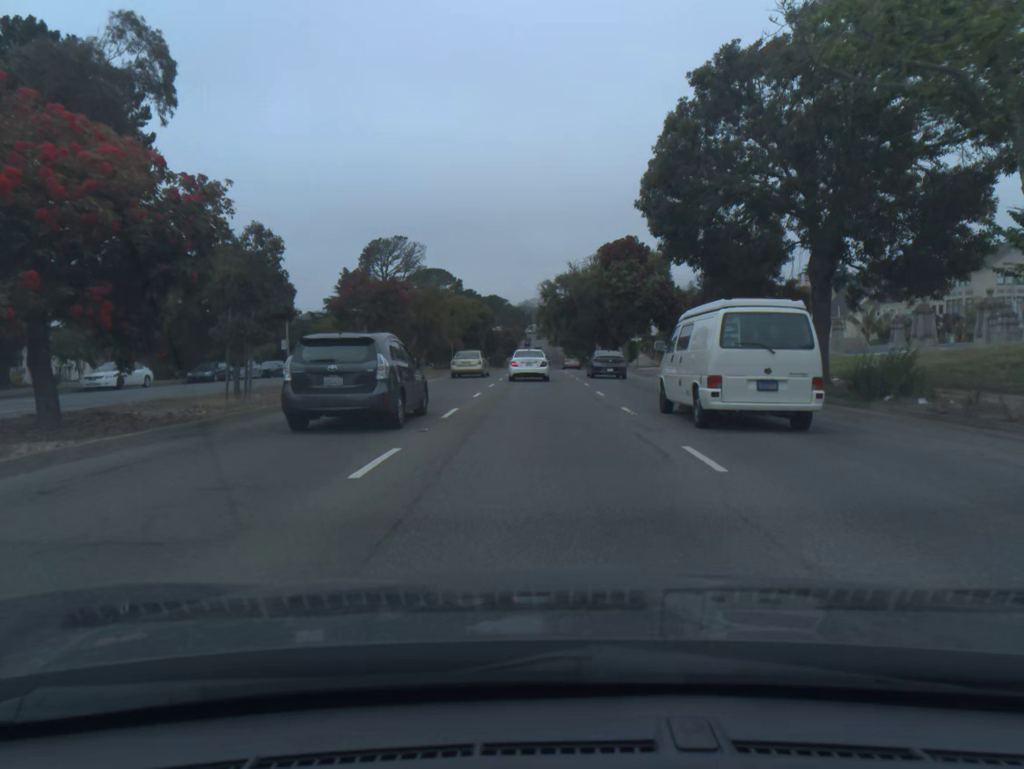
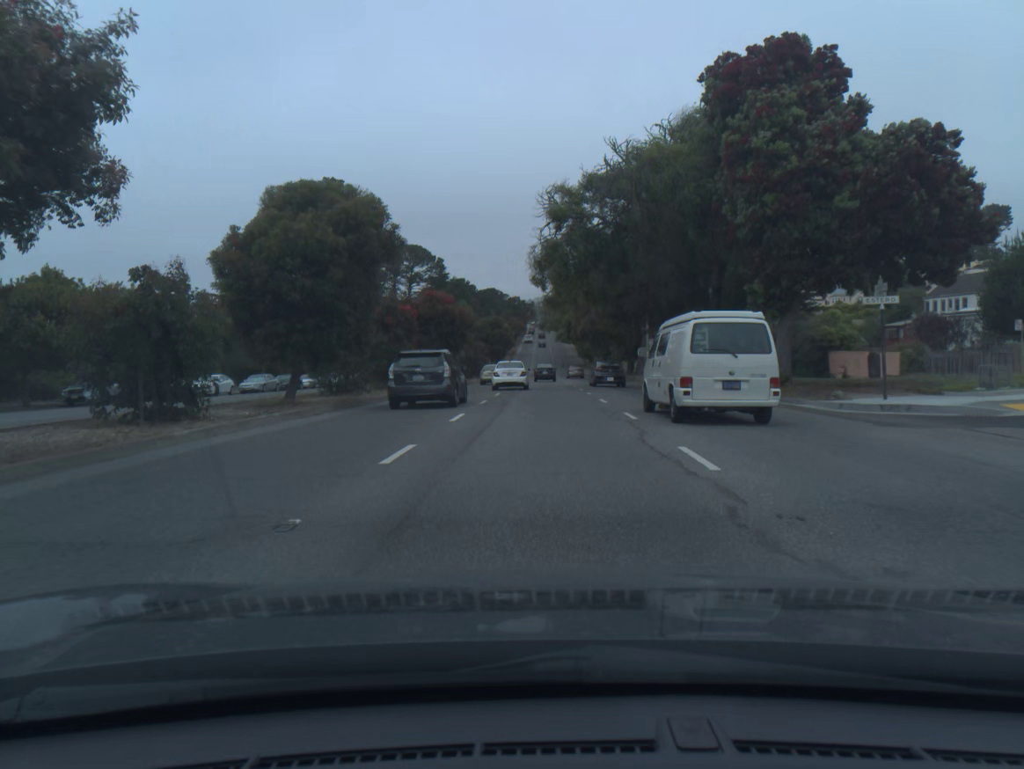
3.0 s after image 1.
(-0.2, +50.1) m; -1°
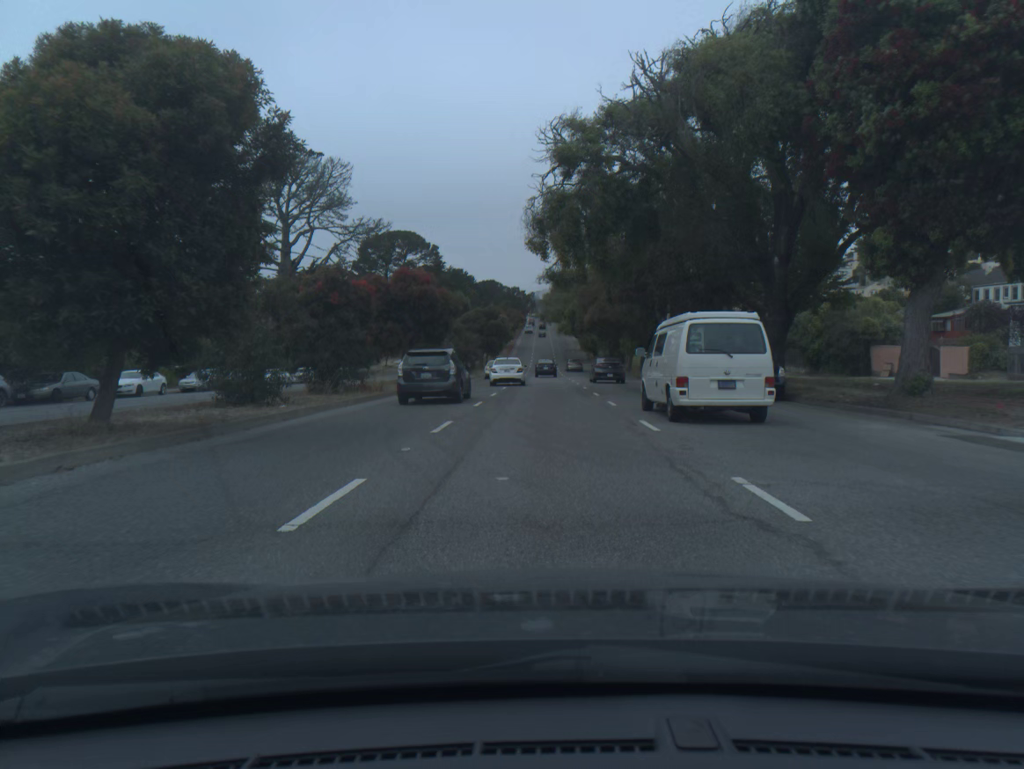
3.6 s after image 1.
(0.0, +10.1) m; 0°
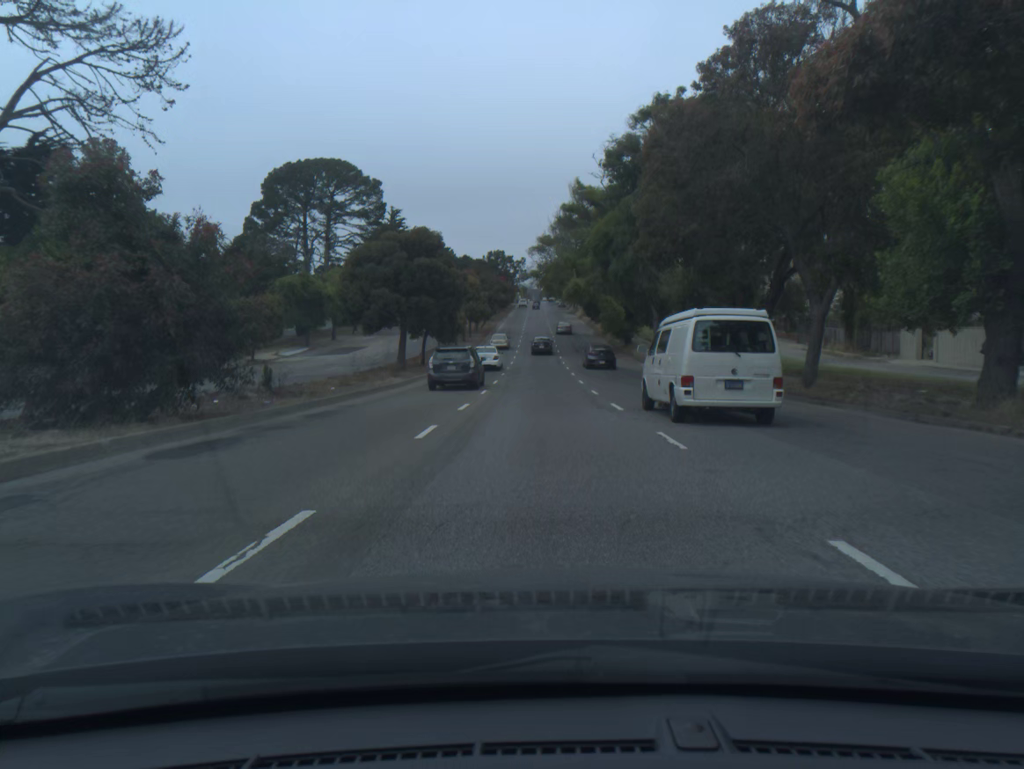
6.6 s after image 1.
(+0.2, +52.6) m; +1°
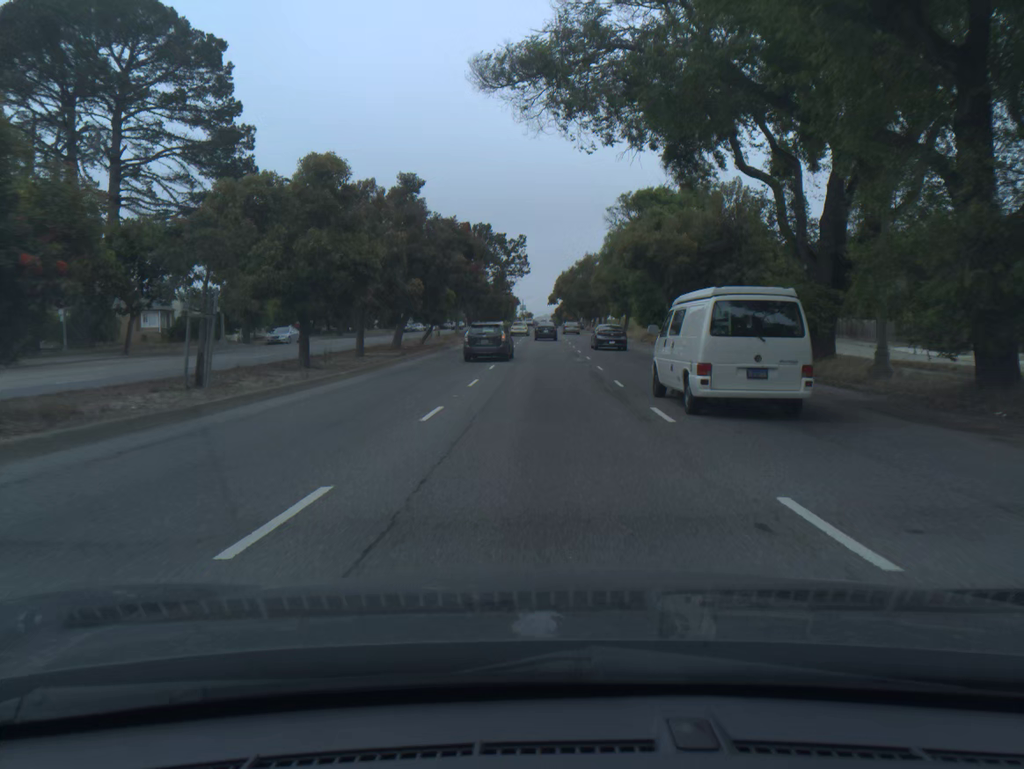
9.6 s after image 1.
(-0.3, +57.2) m; -1°
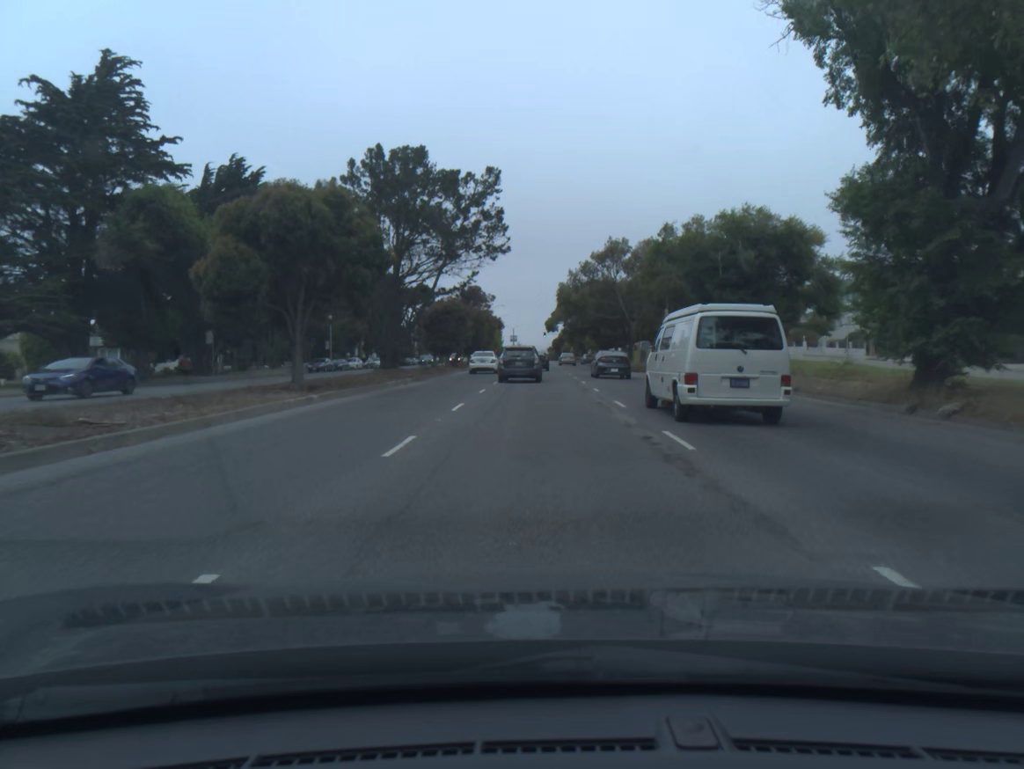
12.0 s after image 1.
(+0.2, +45.5) m; 0°
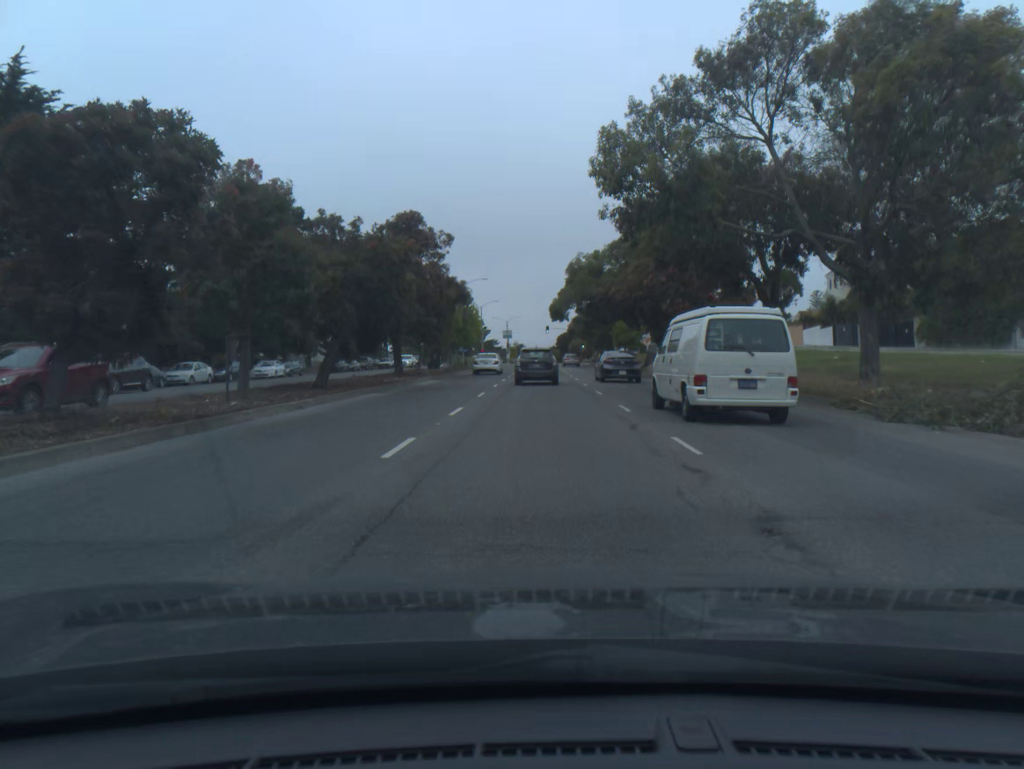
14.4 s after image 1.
(-0.1, +43.8) m; 0°
